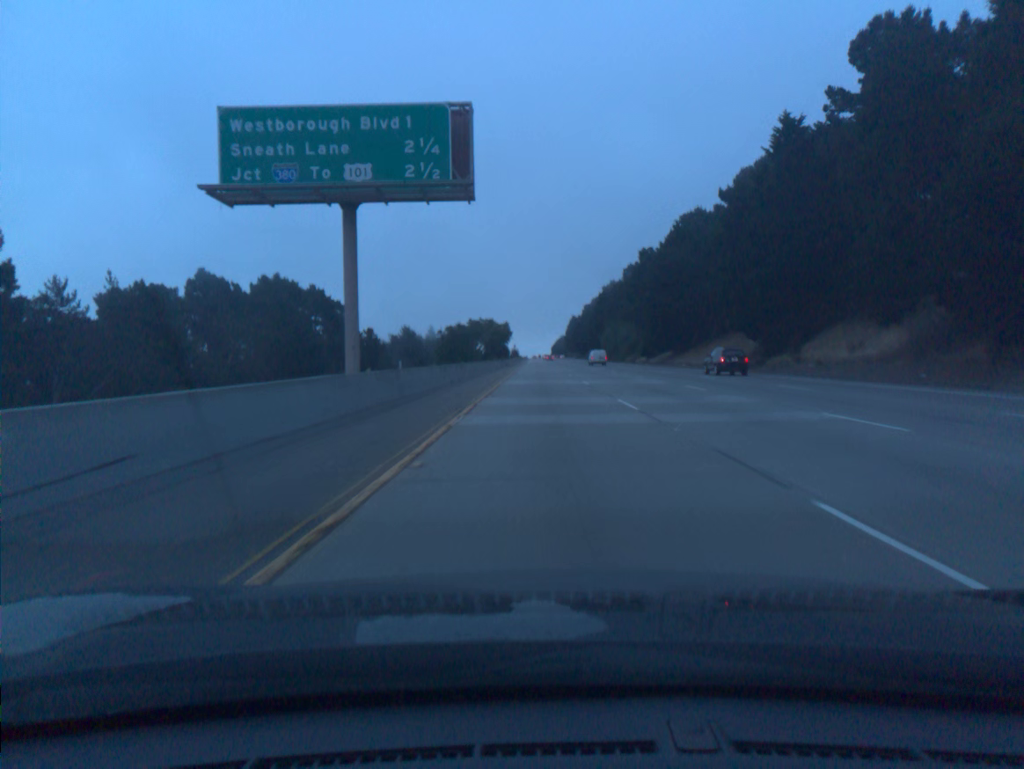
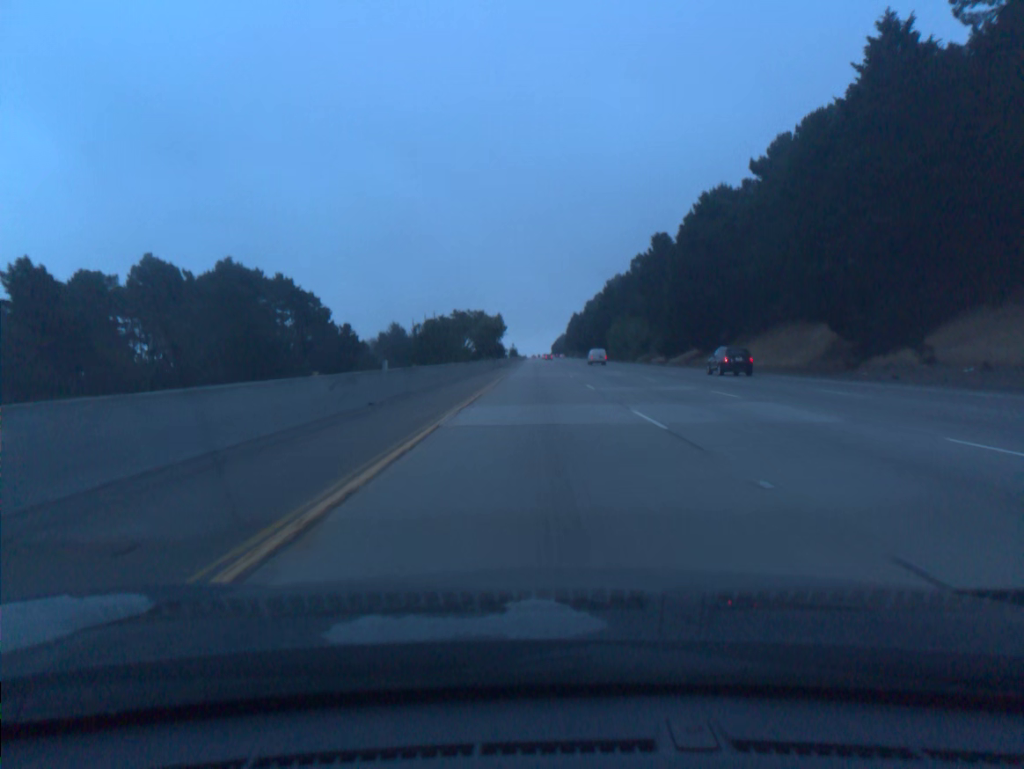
(0.0, +19.6) m; 0°
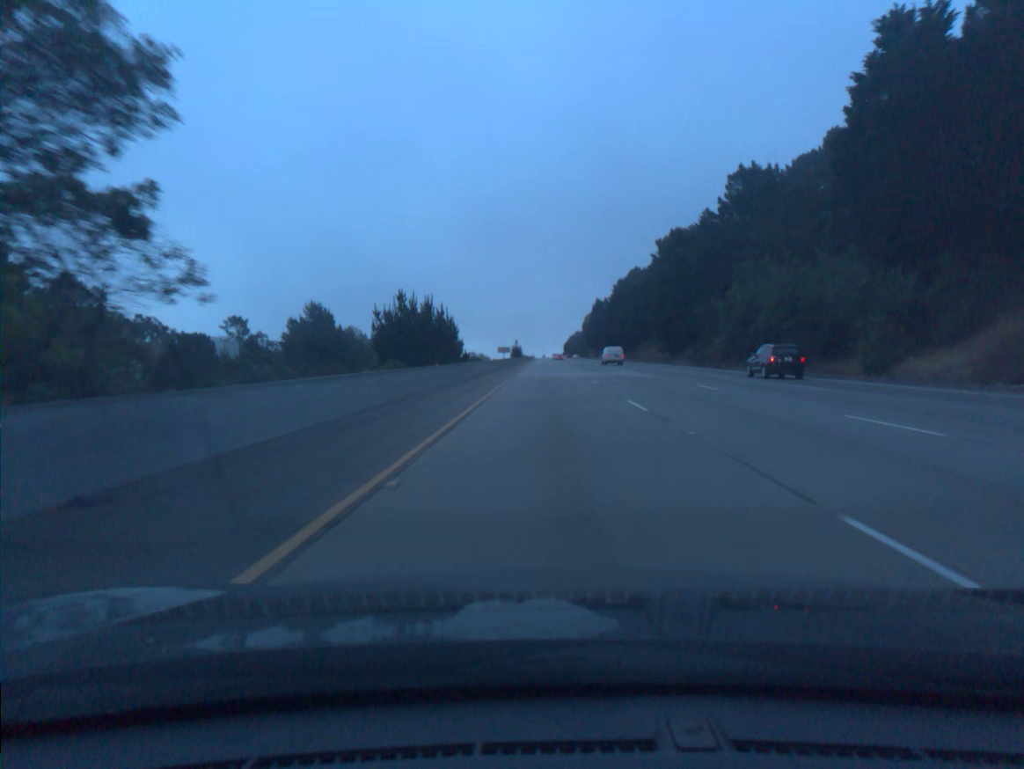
(-0.9, +98.3) m; -1°
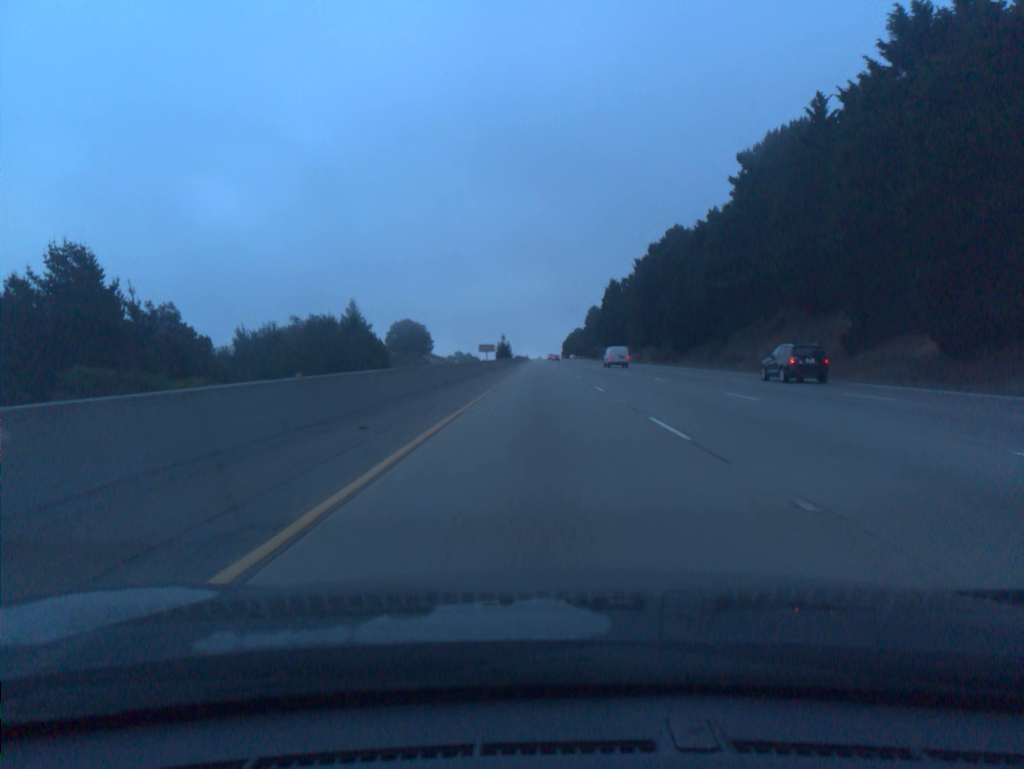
(+0.4, +78.6) m; 0°
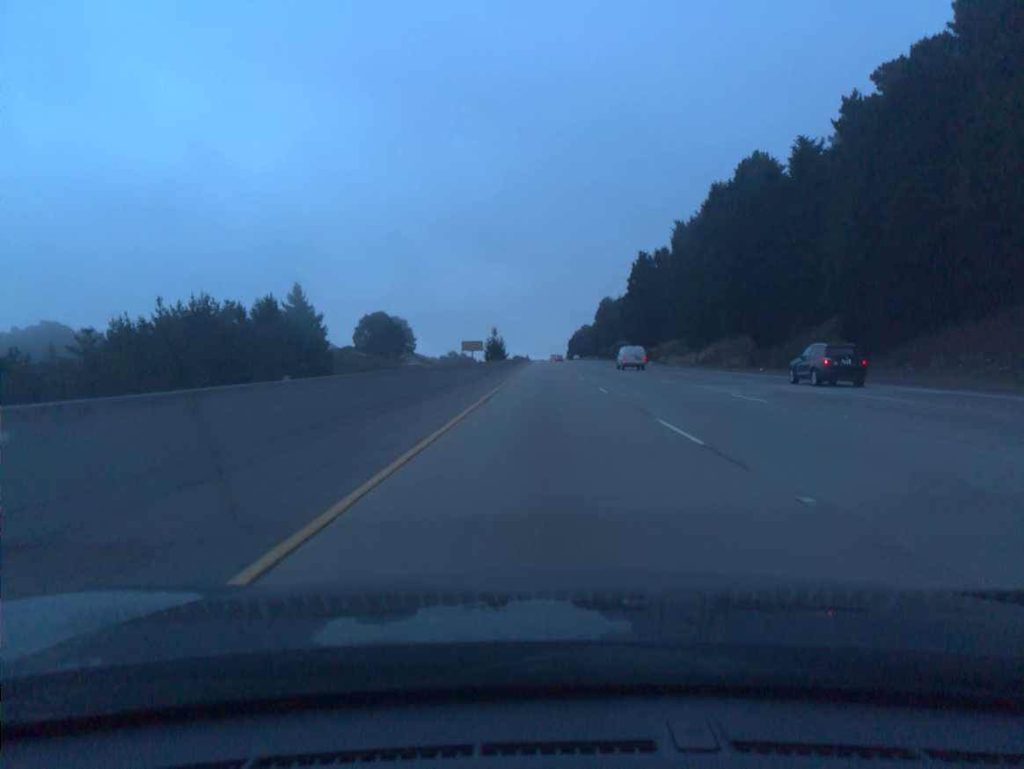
(-0.1, +58.9) m; 0°
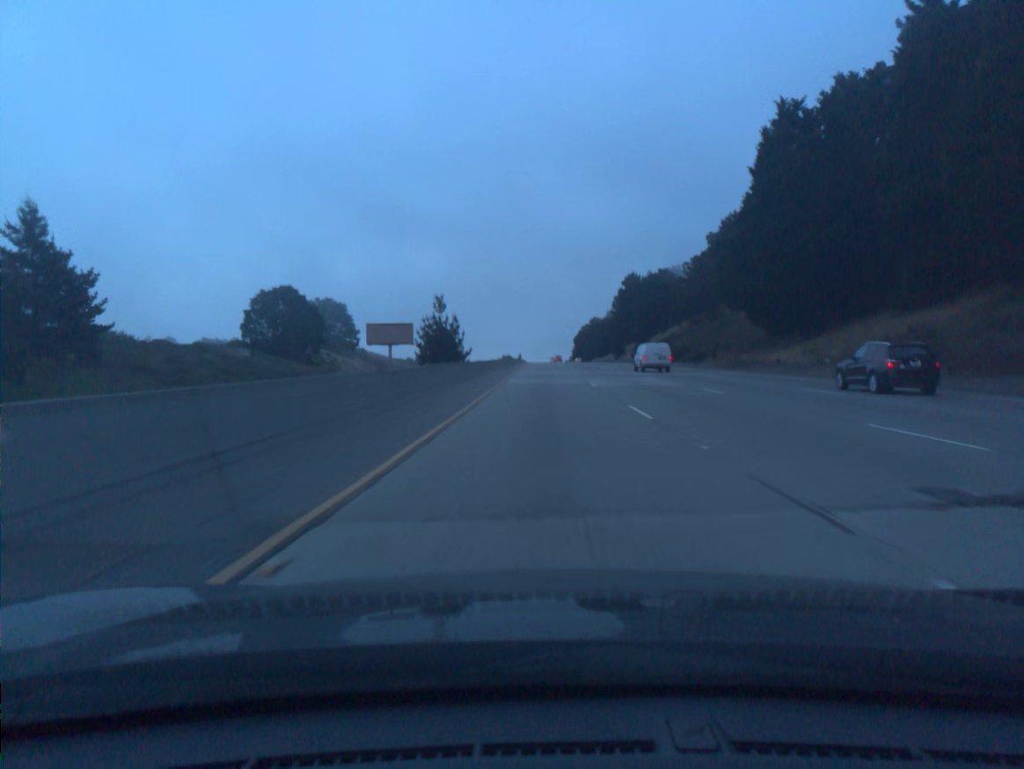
(+0.2, +98.2) m; 0°
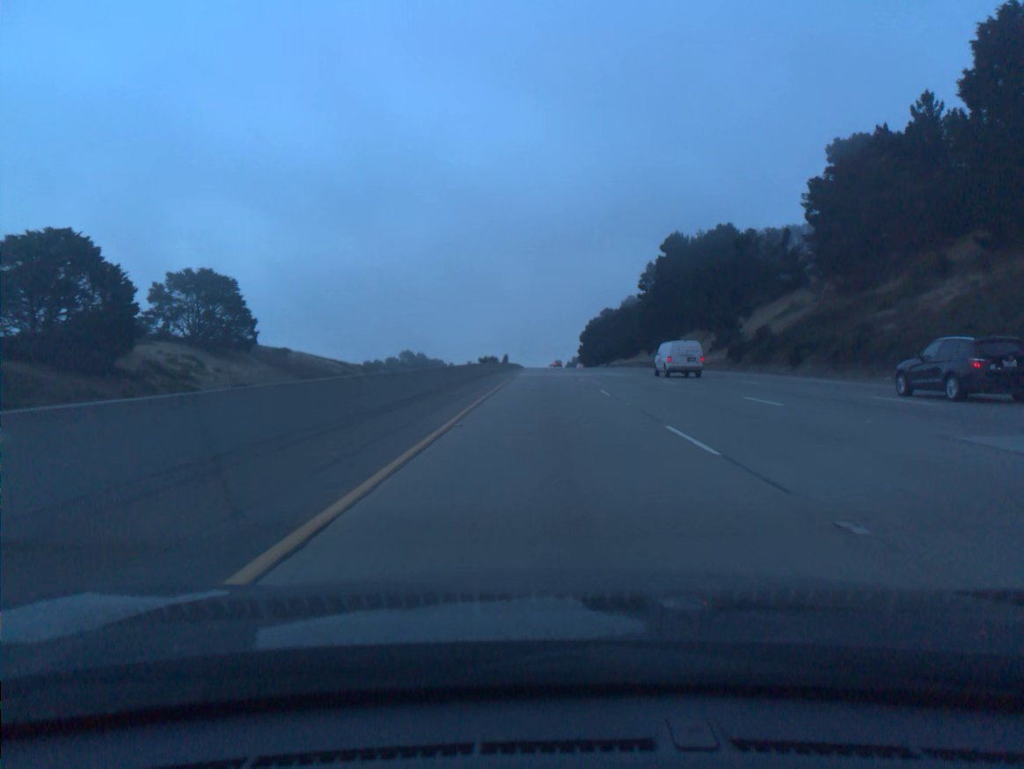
(0.0, +78.5) m; 0°
